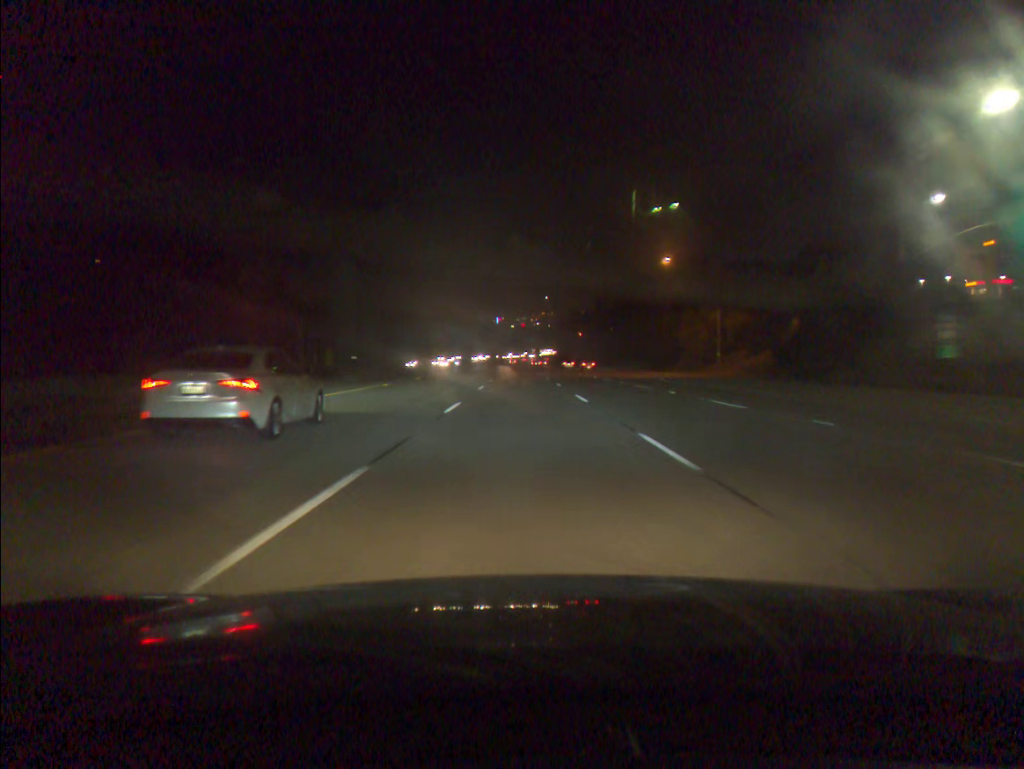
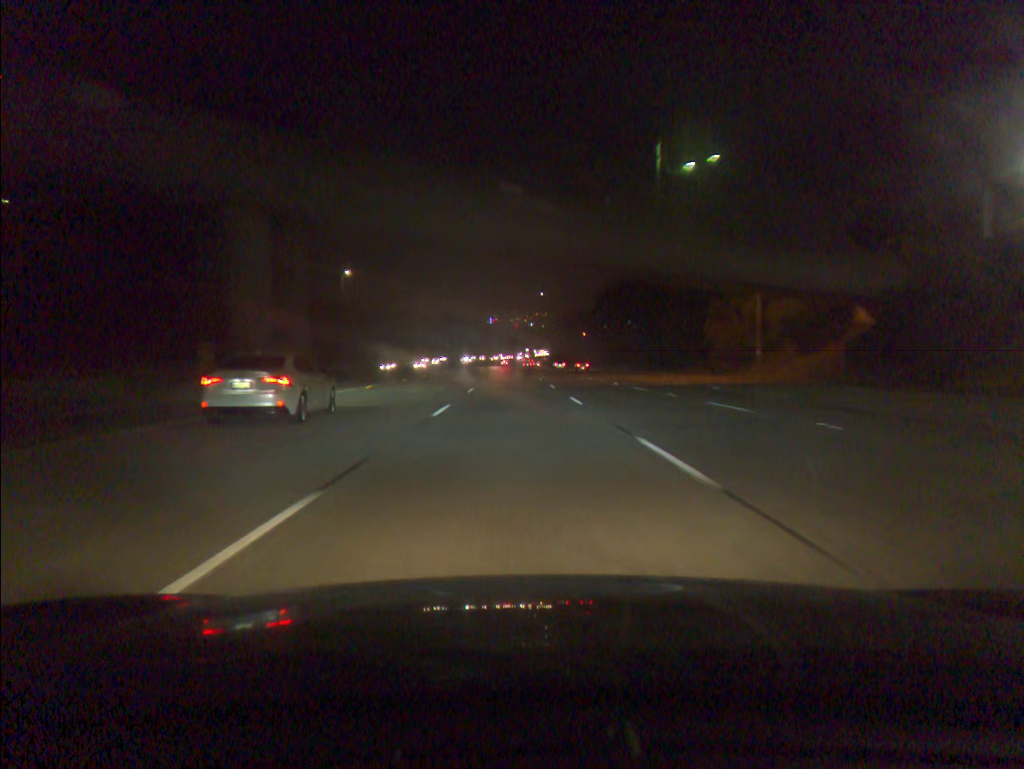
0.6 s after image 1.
(+0.1, +15.3) m; +1°
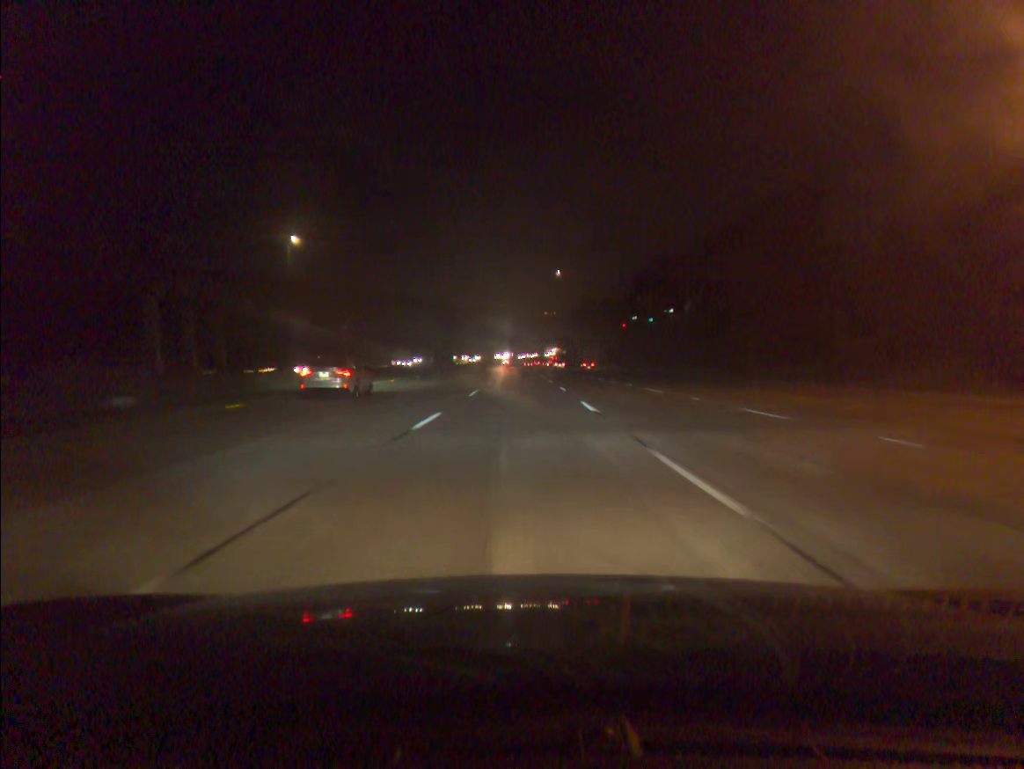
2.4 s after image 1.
(-0.1, +46.0) m; -1°
